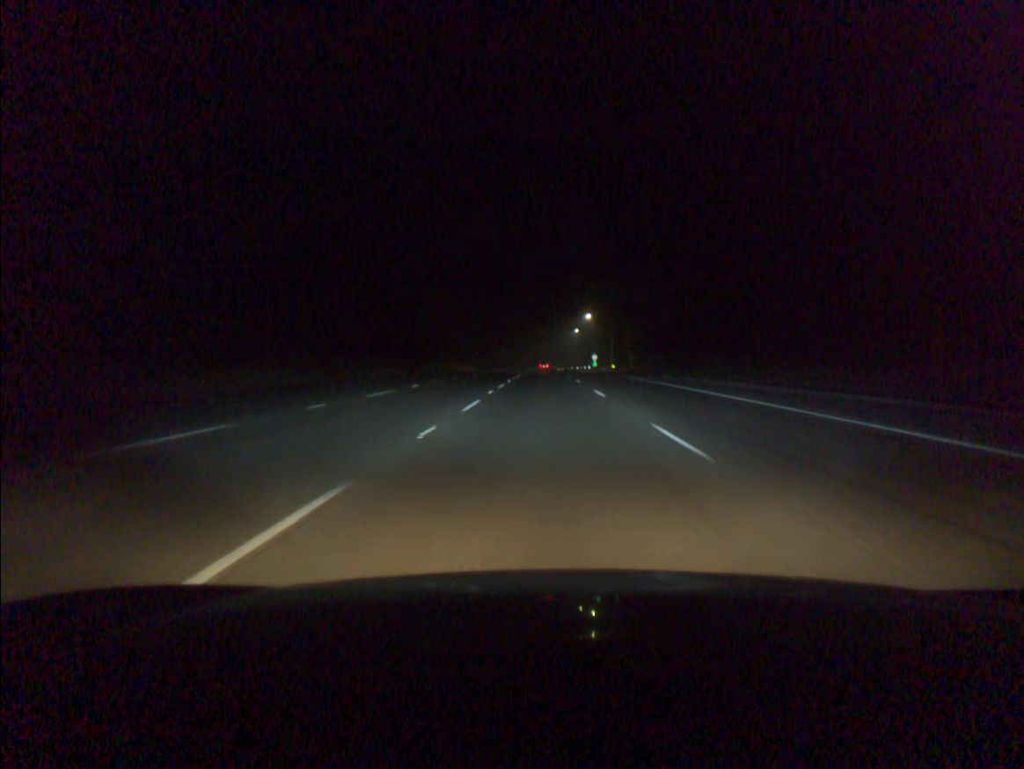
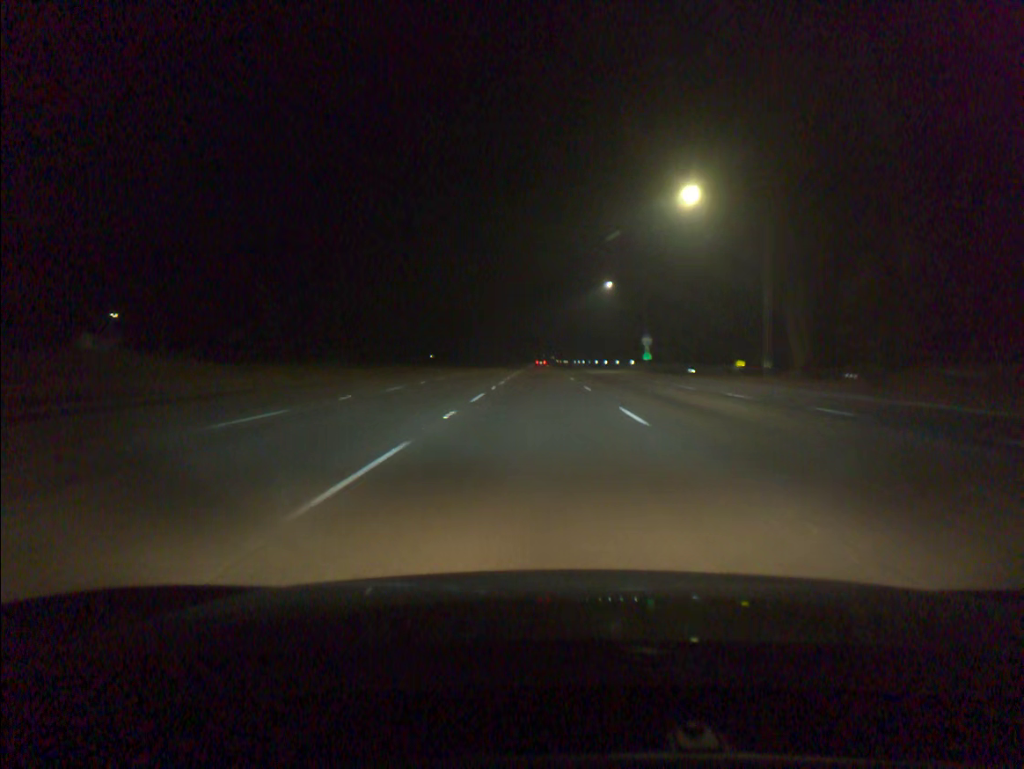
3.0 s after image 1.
(+0.4, +98.5) m; 0°
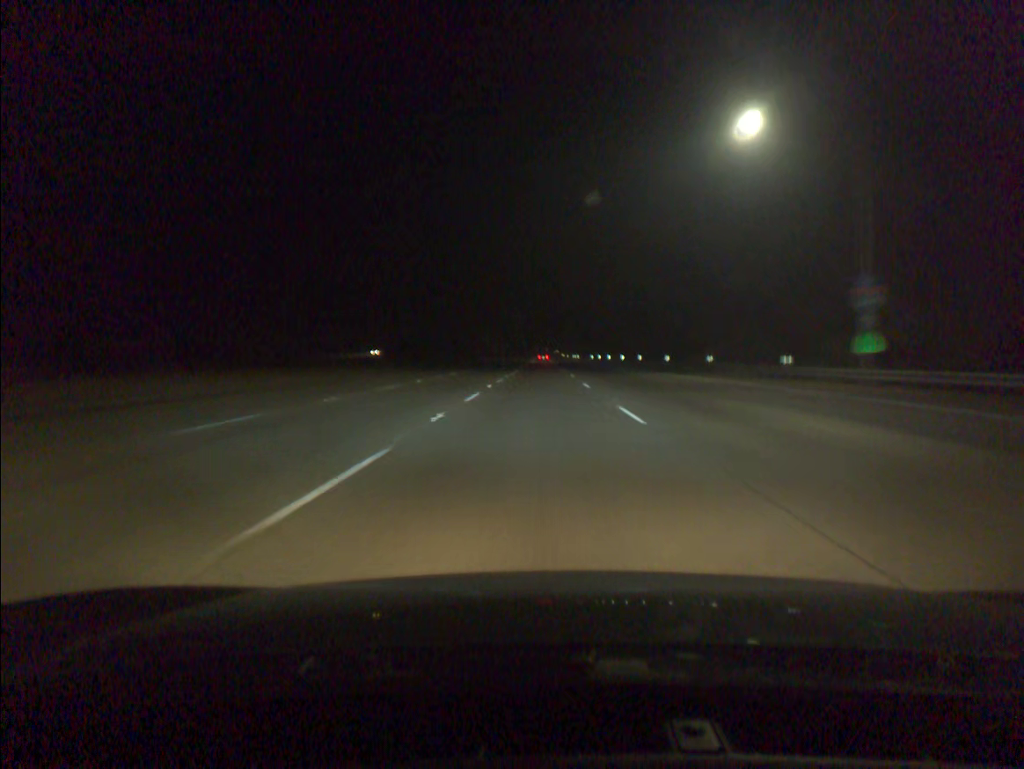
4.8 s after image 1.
(0.0, +59.3) m; 0°
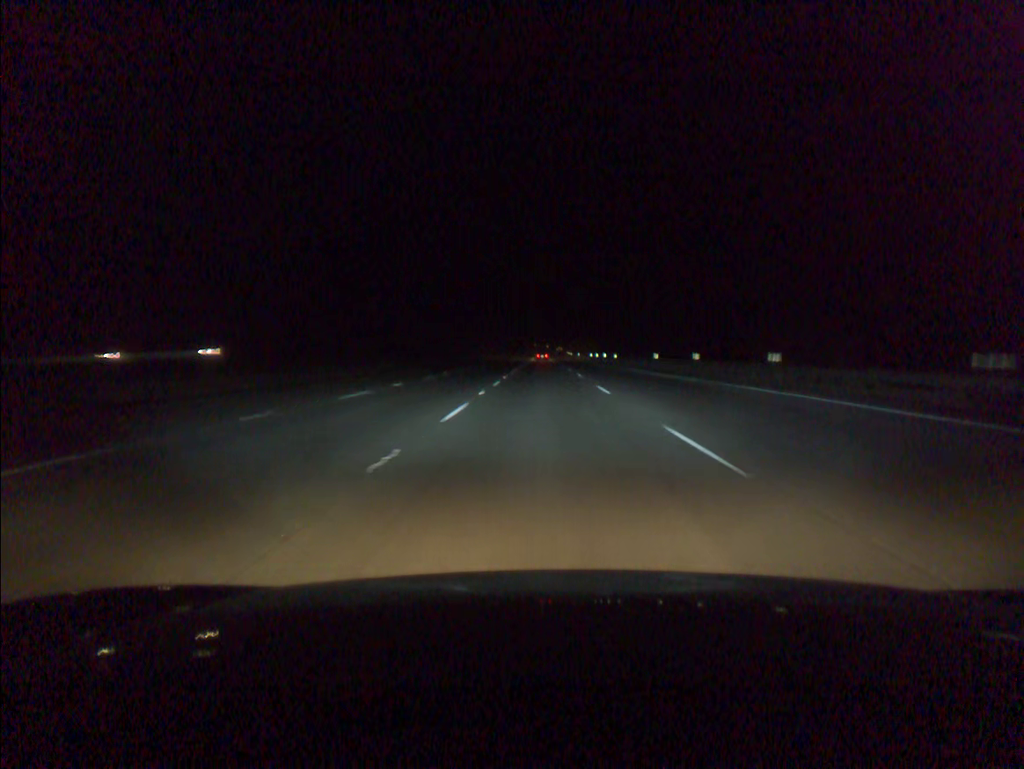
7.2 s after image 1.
(-0.3, +79.1) m; 0°
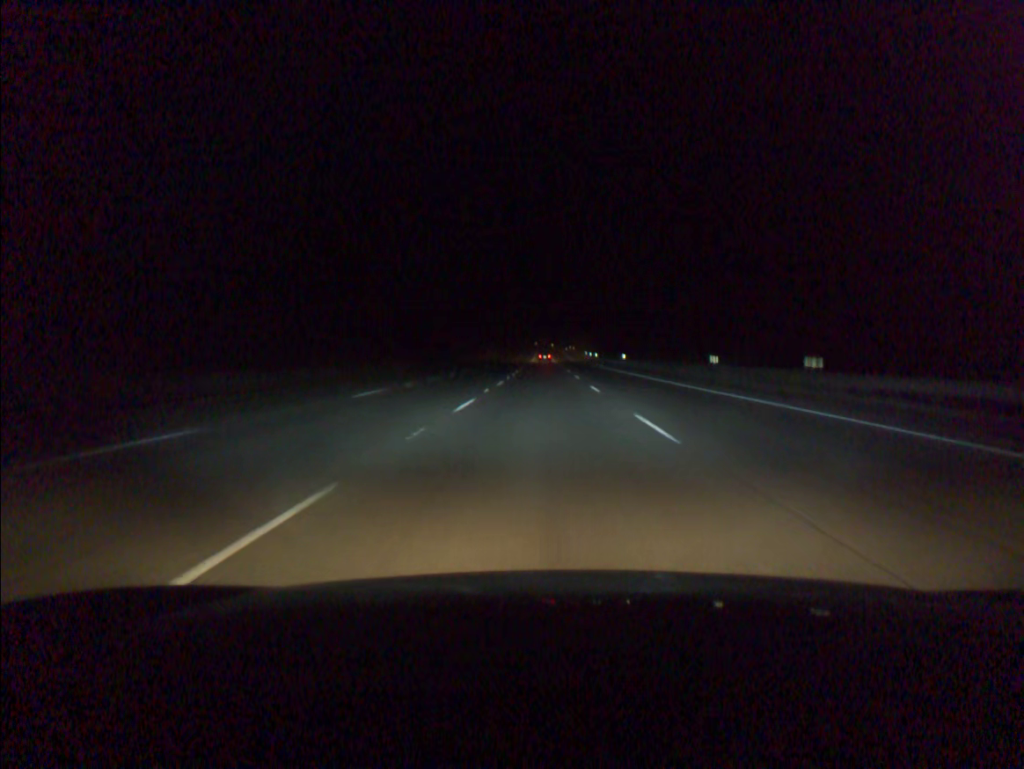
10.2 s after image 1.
(+0.2, +98.9) m; 0°
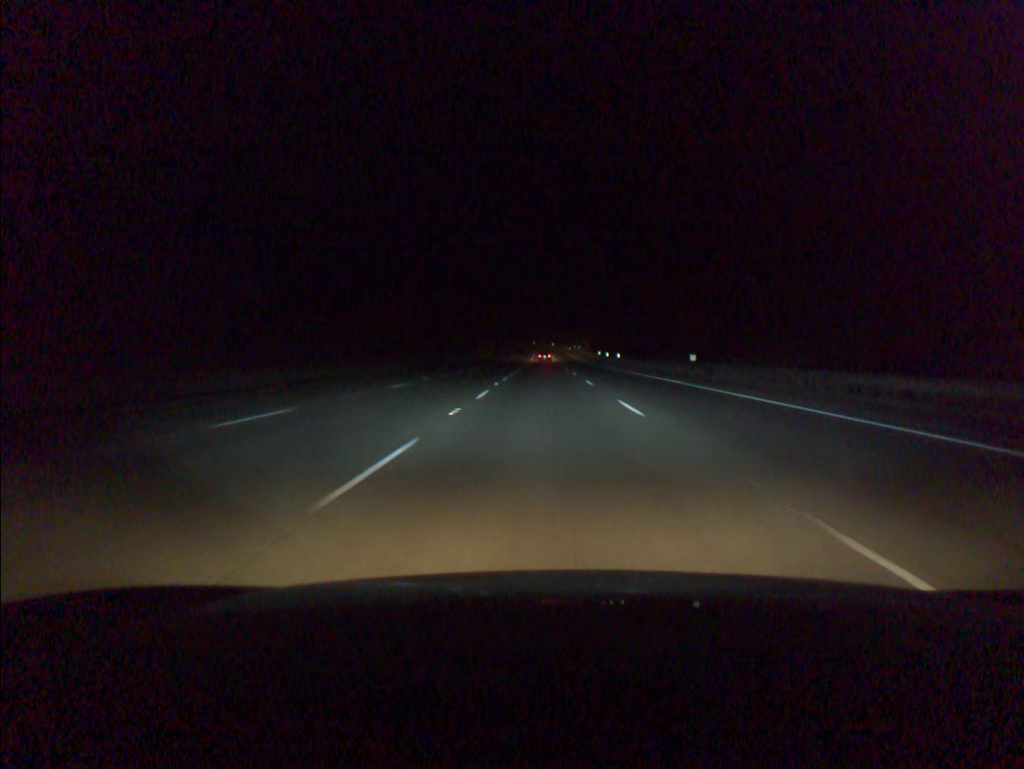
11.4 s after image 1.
(0.0, +39.5) m; 0°
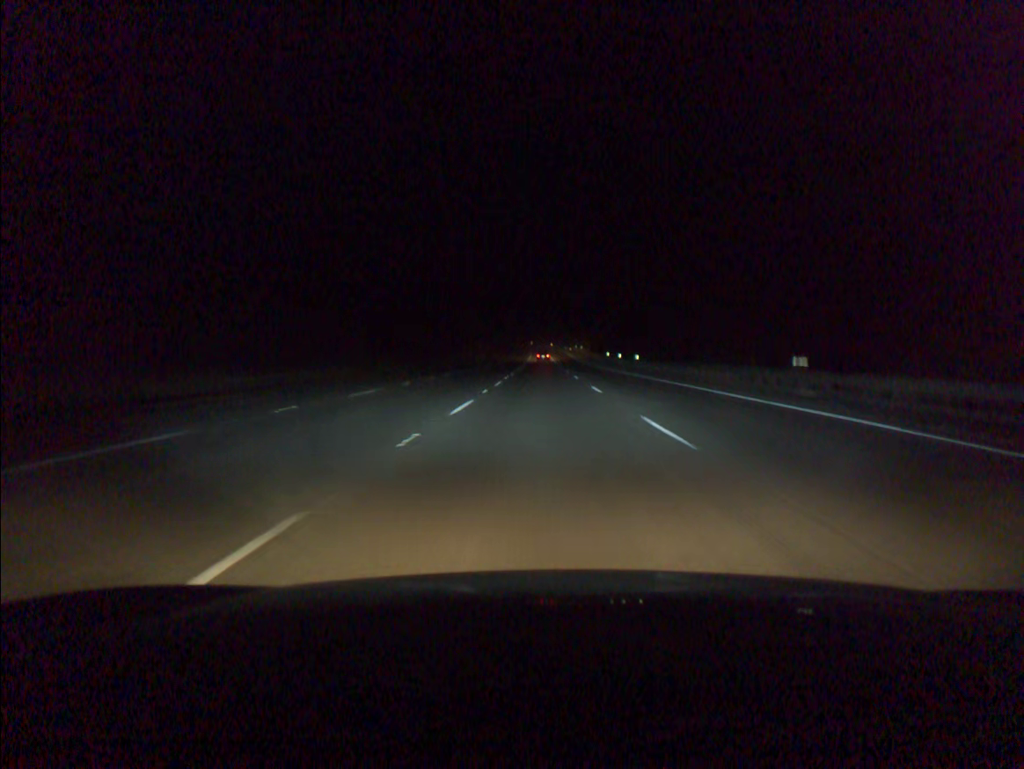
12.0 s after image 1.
(0.0, +19.8) m; 0°
